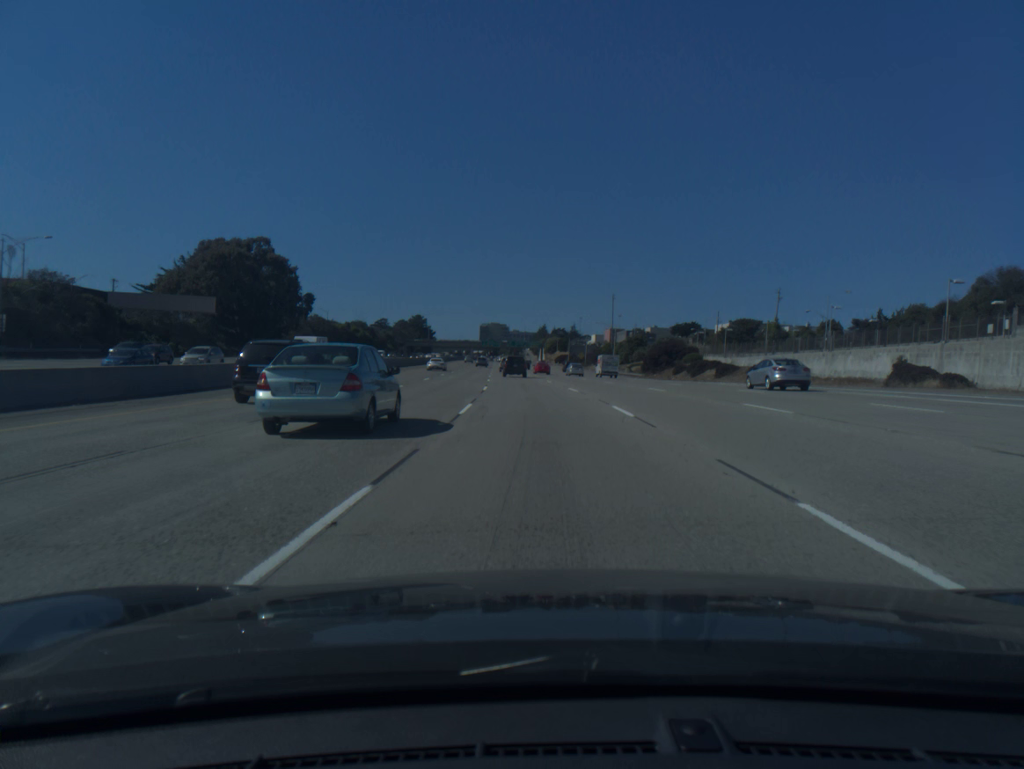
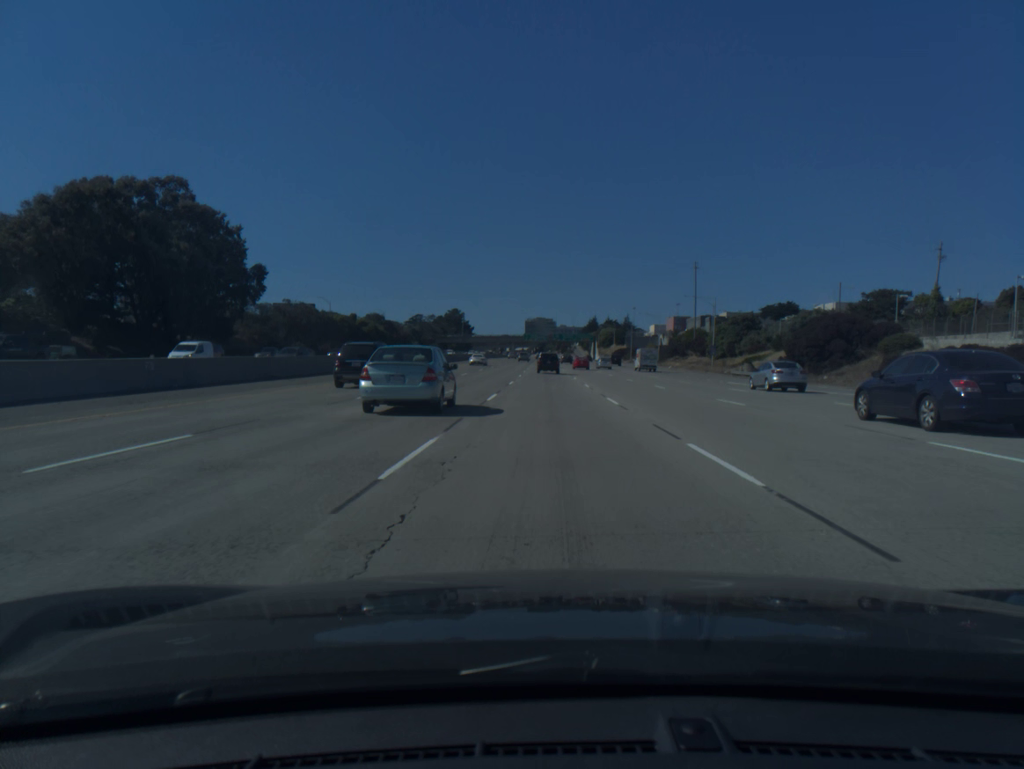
(-1.9, +51.9) m; -4°
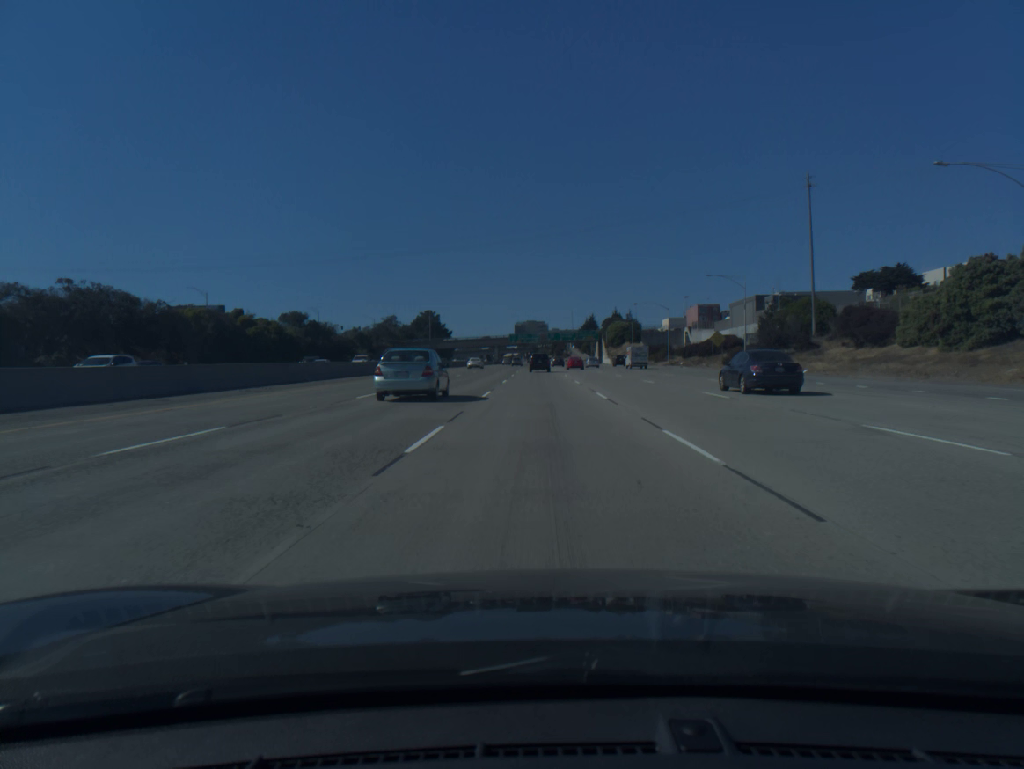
(+0.1, +69.7) m; 0°
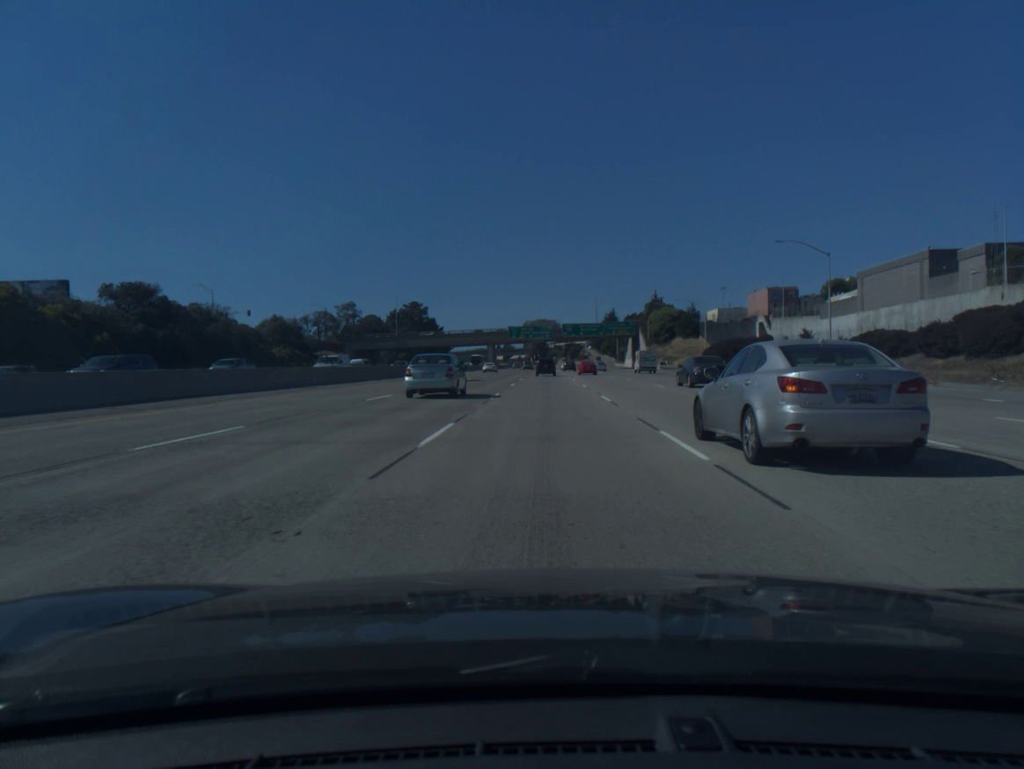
(-0.3, +70.6) m; -1°
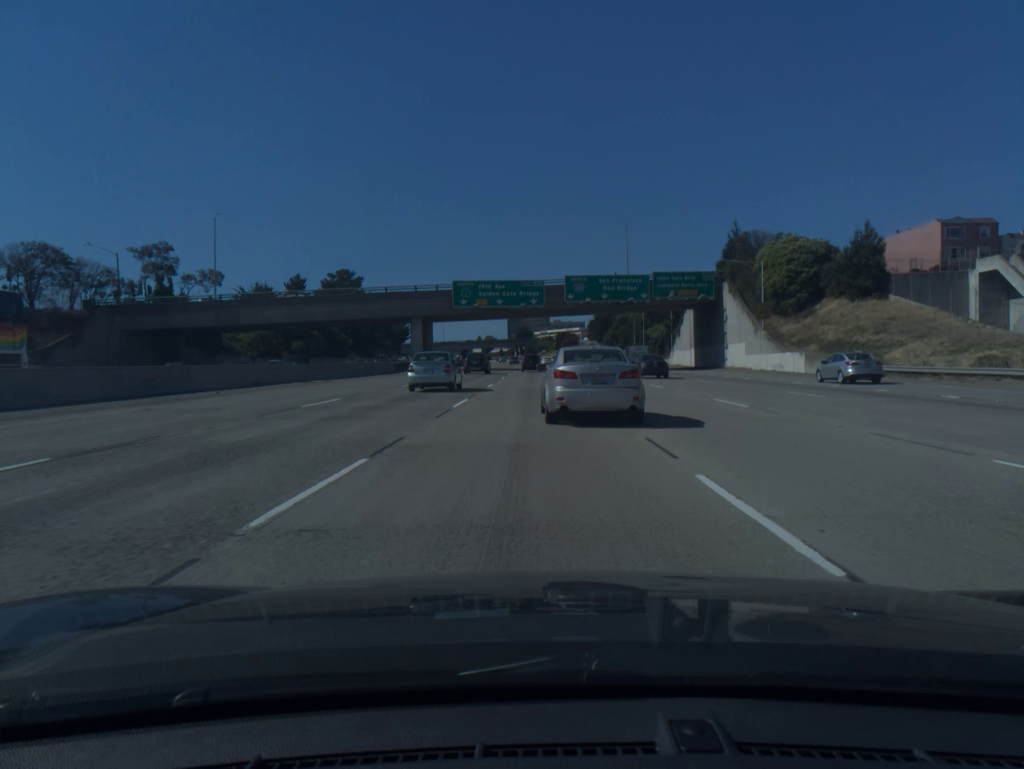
(+0.7, +90.1) m; +1°
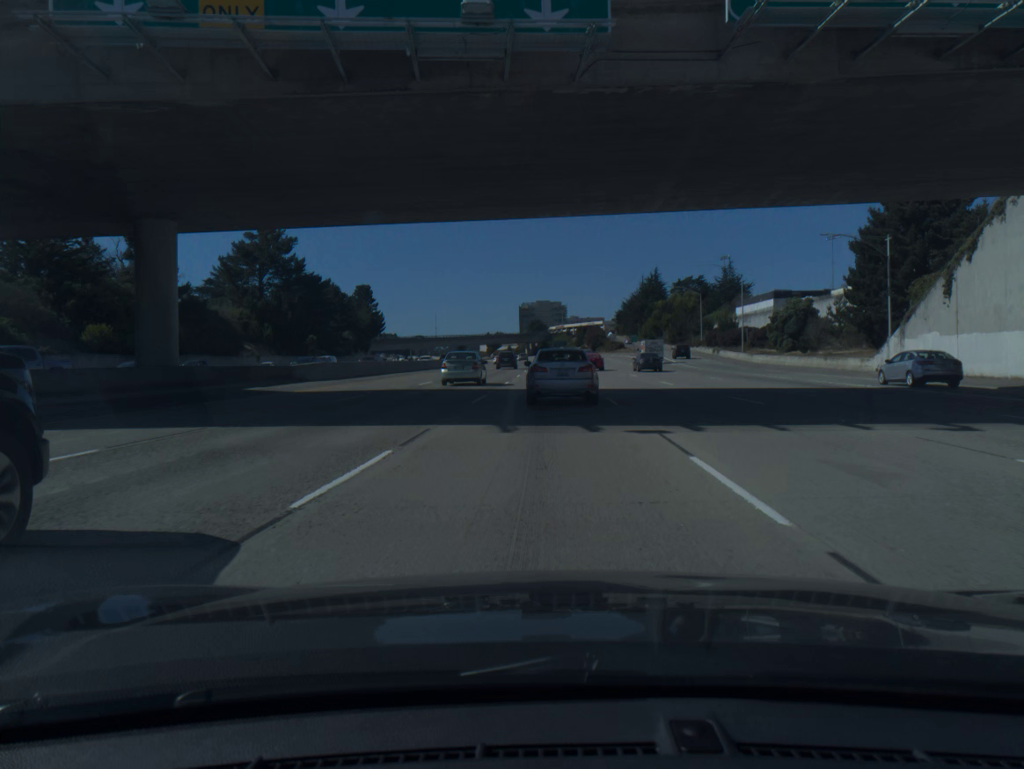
(-0.6, +70.5) m; -1°
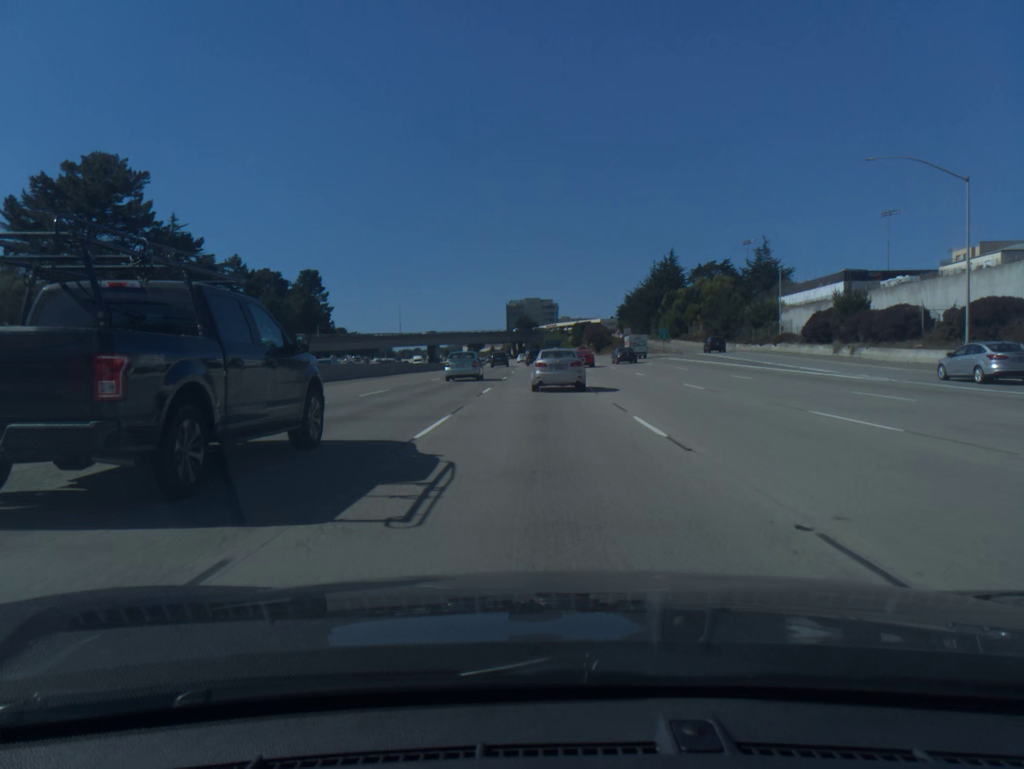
(+0.2, +51.3) m; +1°
